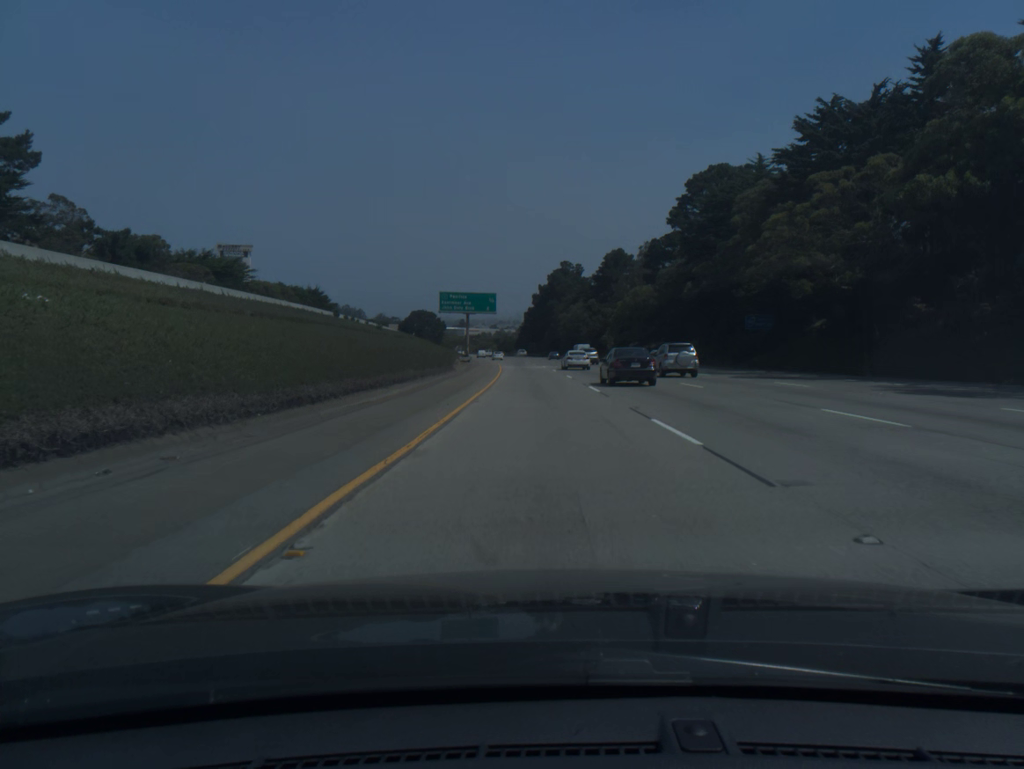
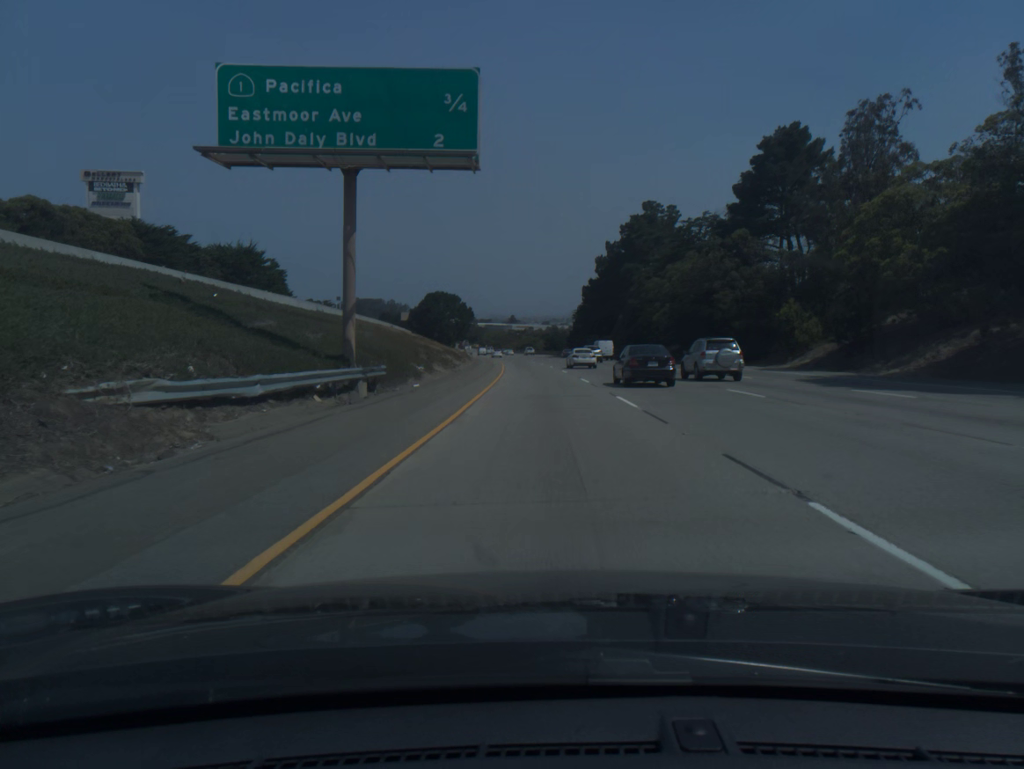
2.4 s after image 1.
(-2.5, +79.3) m; -4°
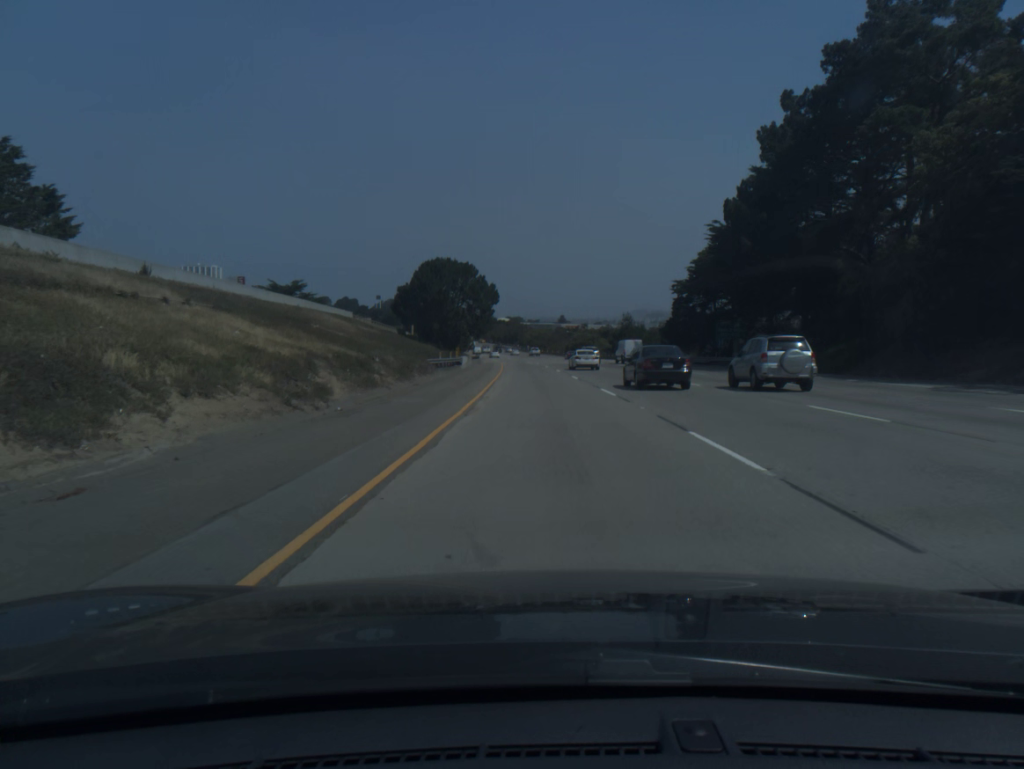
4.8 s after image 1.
(-2.5, +79.6) m; -4°
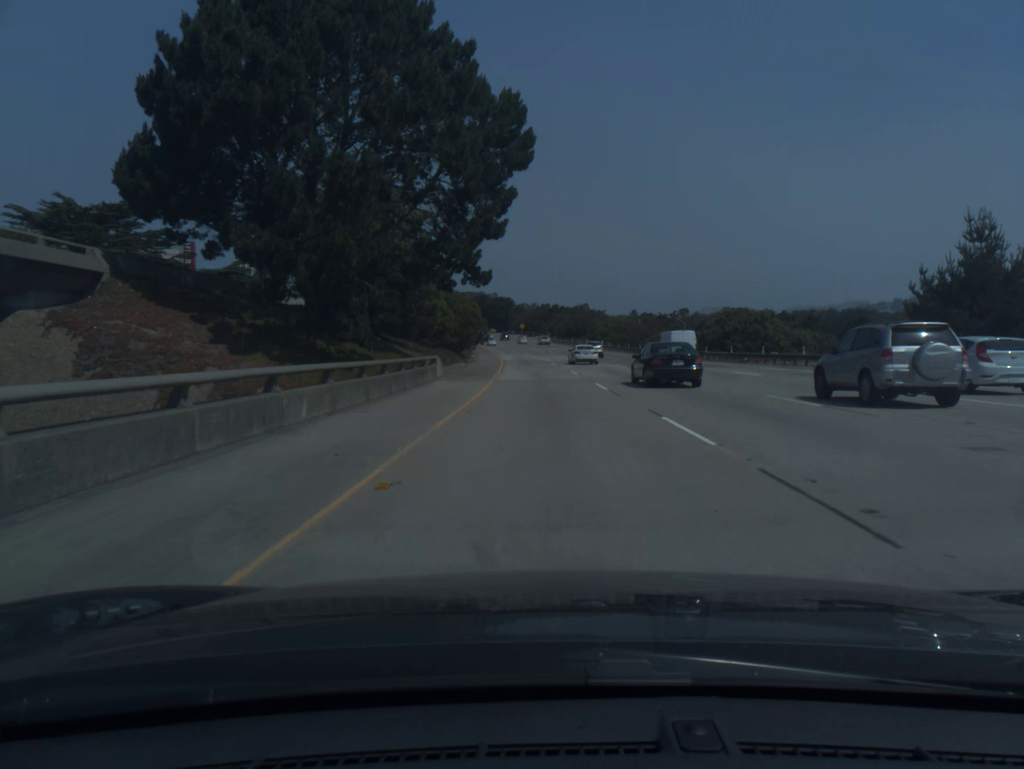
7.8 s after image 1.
(-4.0, +99.4) m; -5°
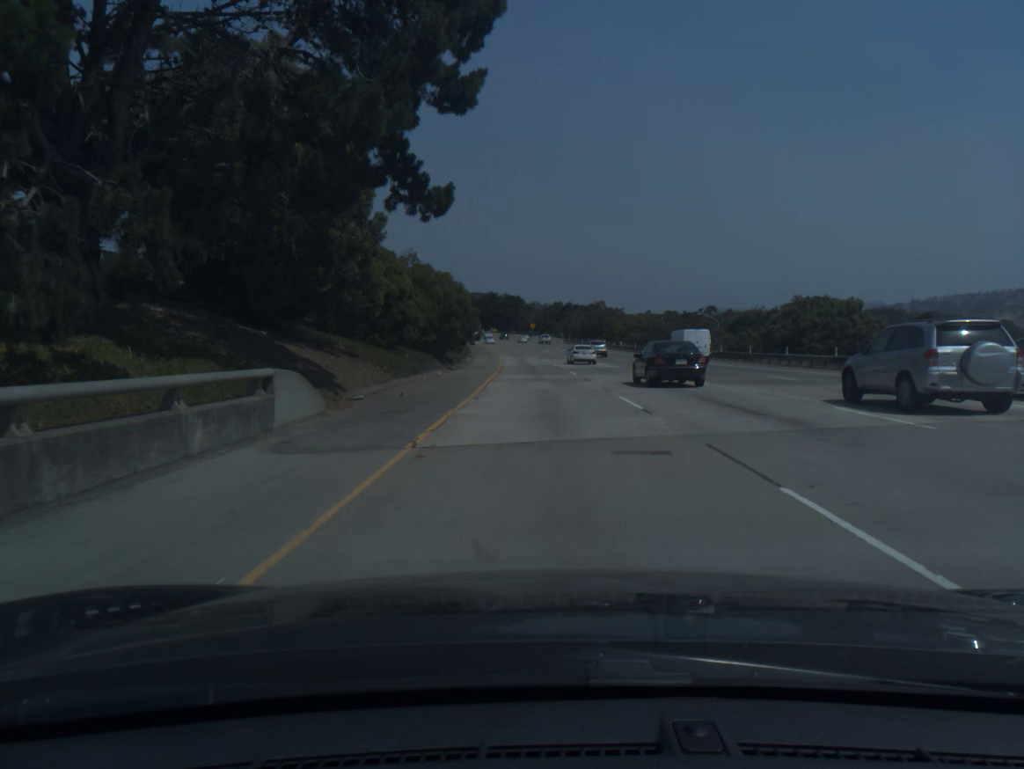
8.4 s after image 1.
(-0.2, +19.9) m; -1°
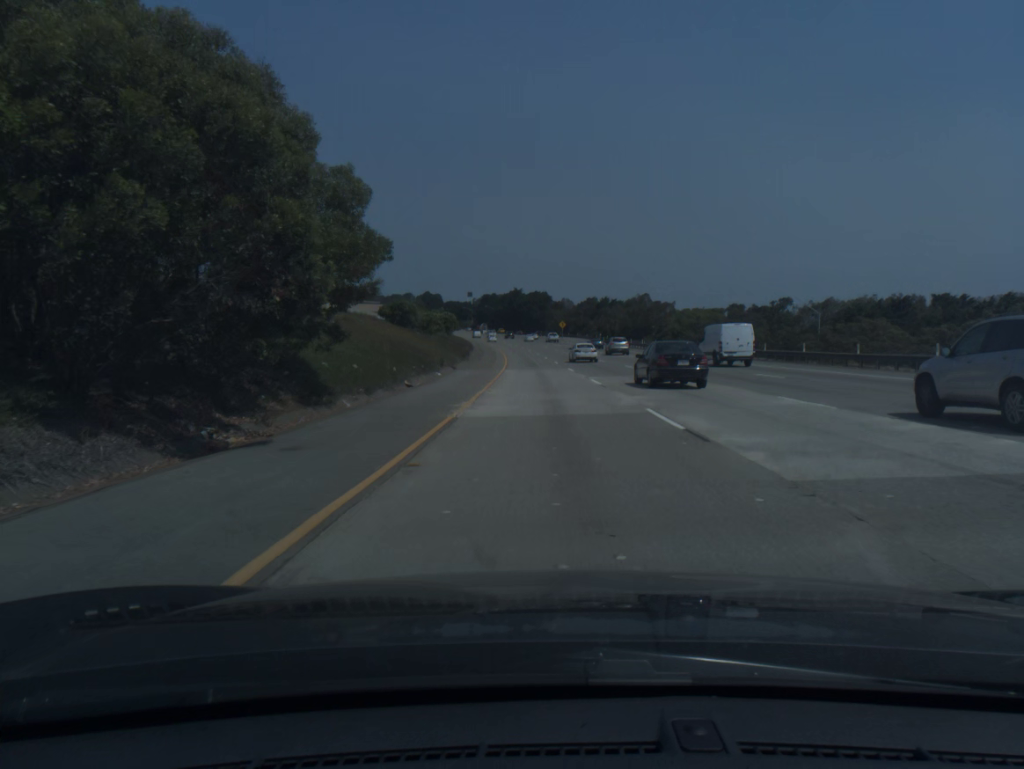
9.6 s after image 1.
(-0.7, +39.7) m; -2°
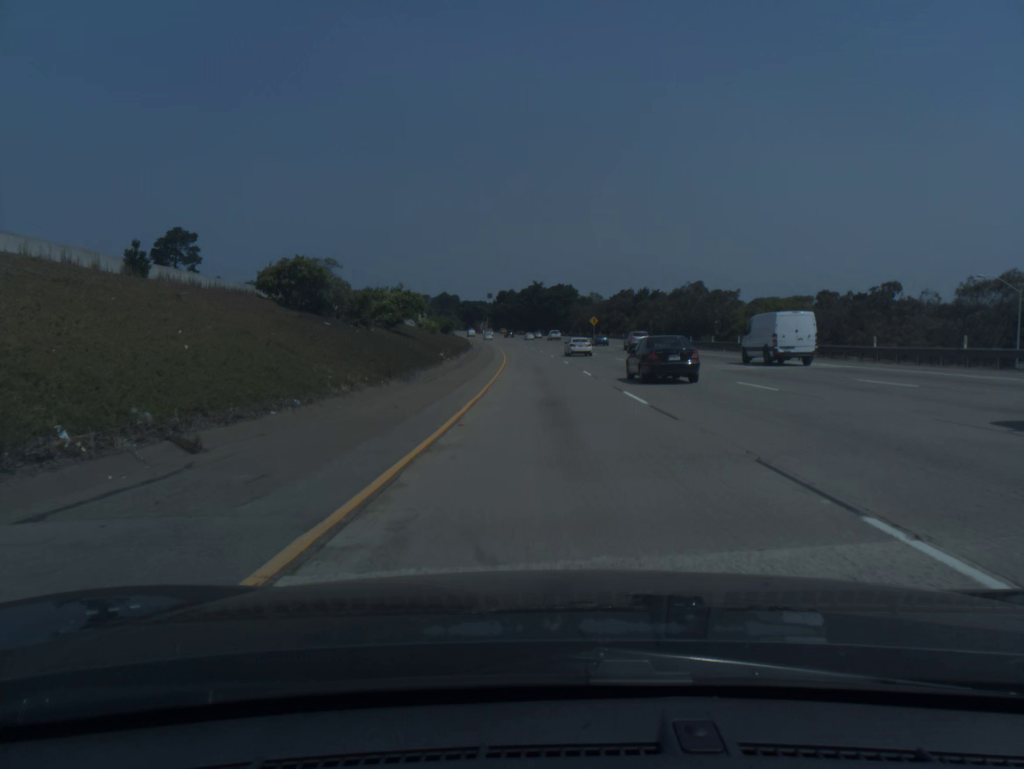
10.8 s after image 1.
(-0.6, +39.7) m; -2°
